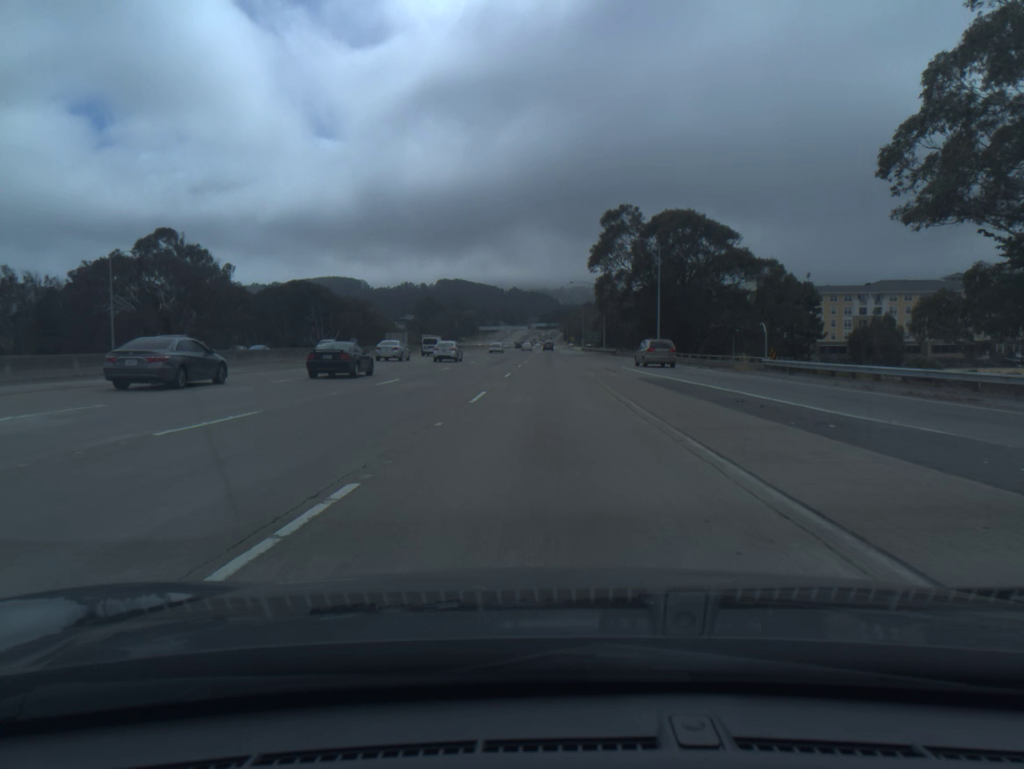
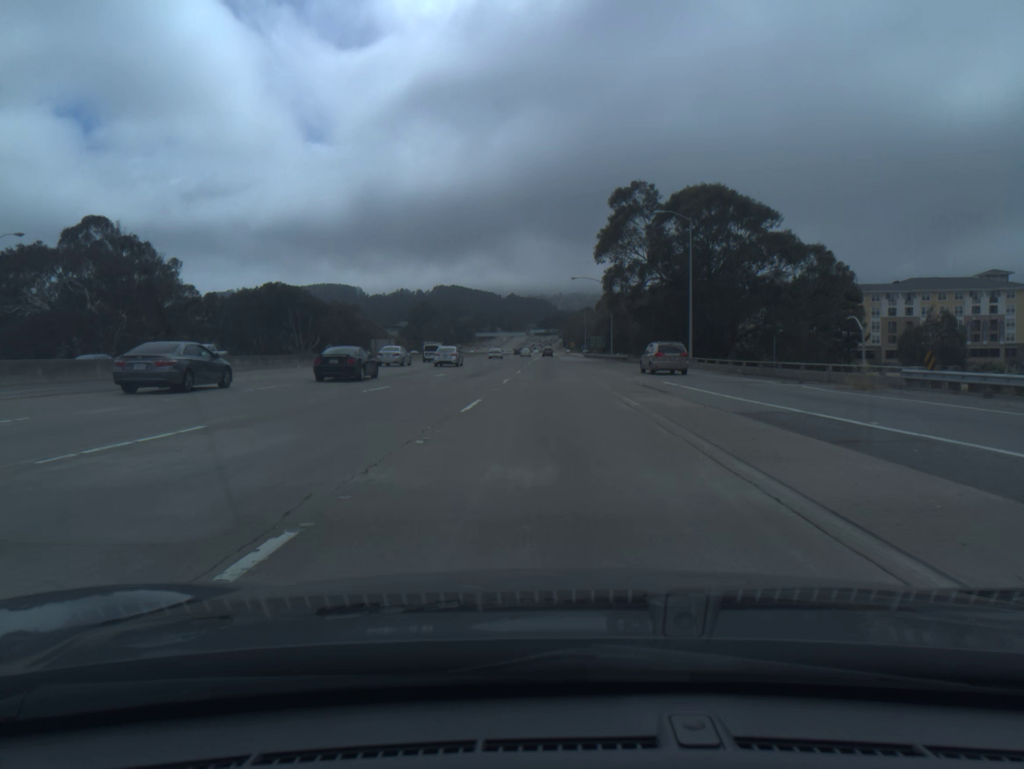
(0.0, +16.8) m; 0°
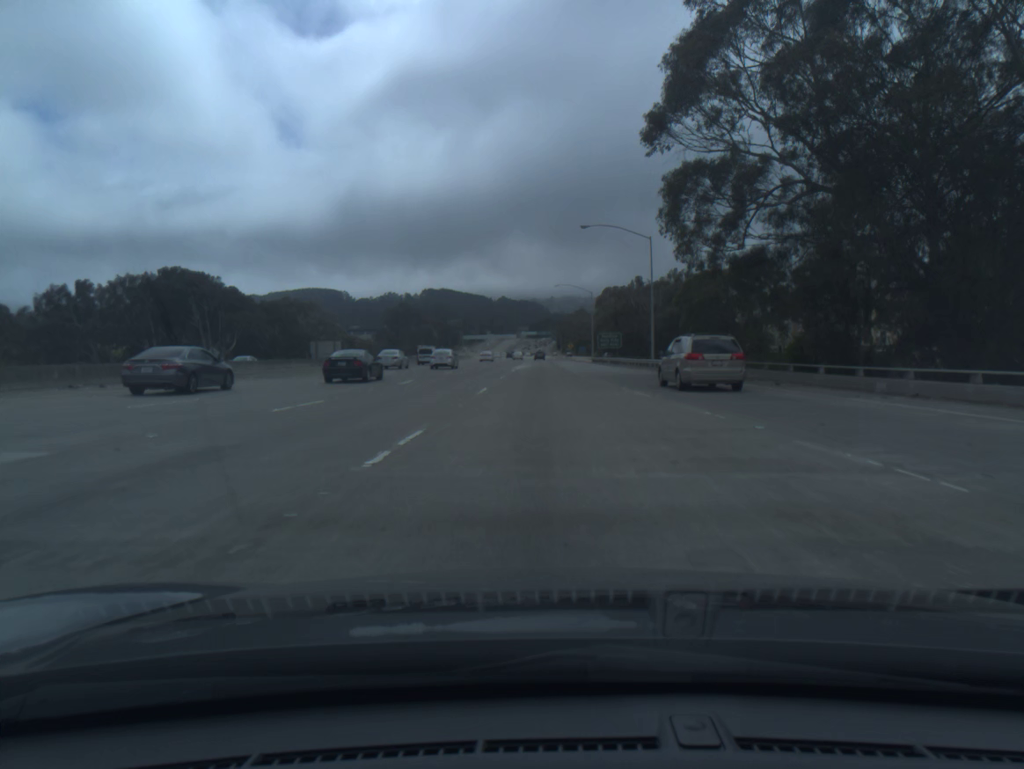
(+0.3, +51.0) m; 0°
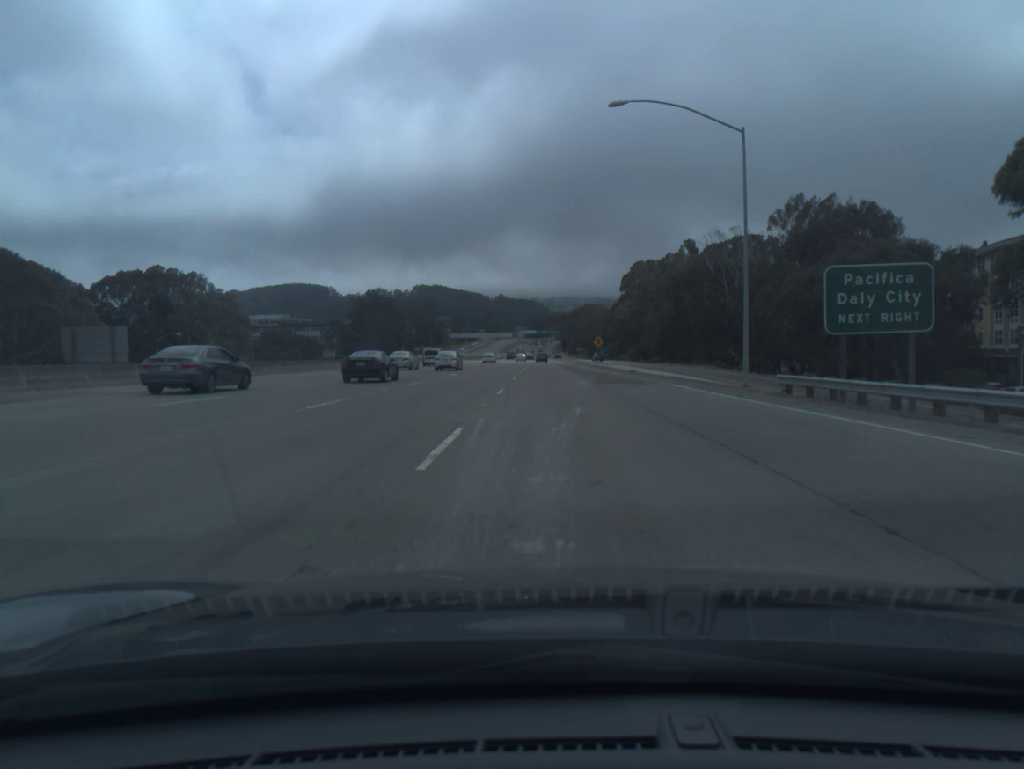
(-1.1, +87.1) m; 0°
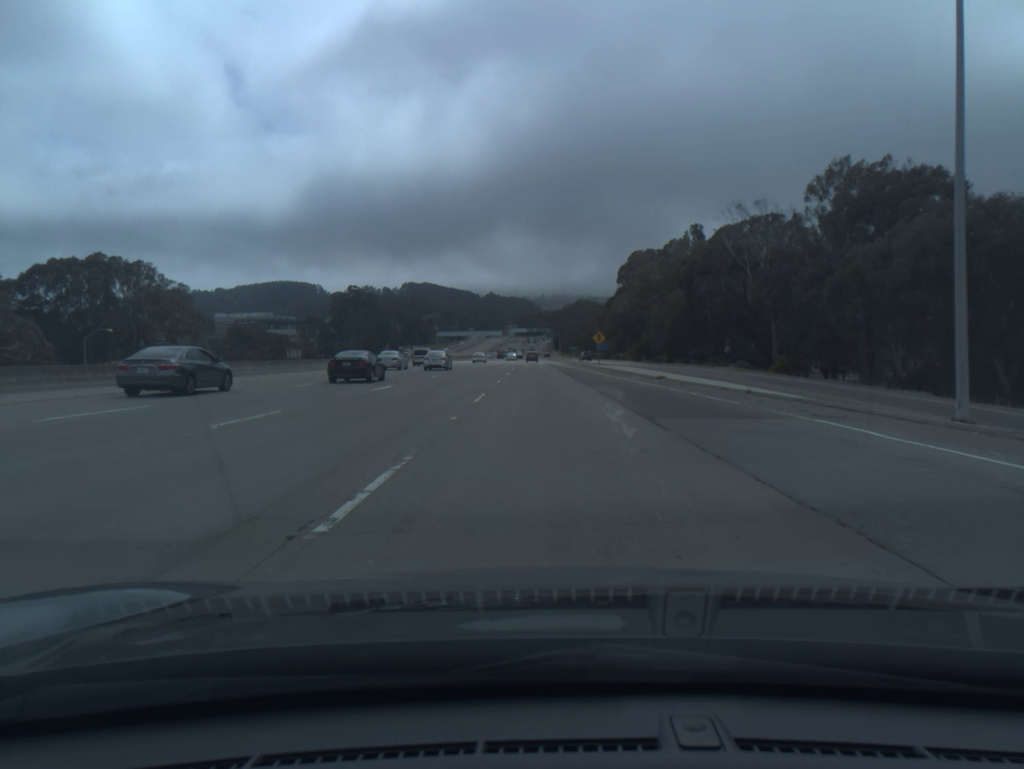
(+0.1, +17.8) m; +1°
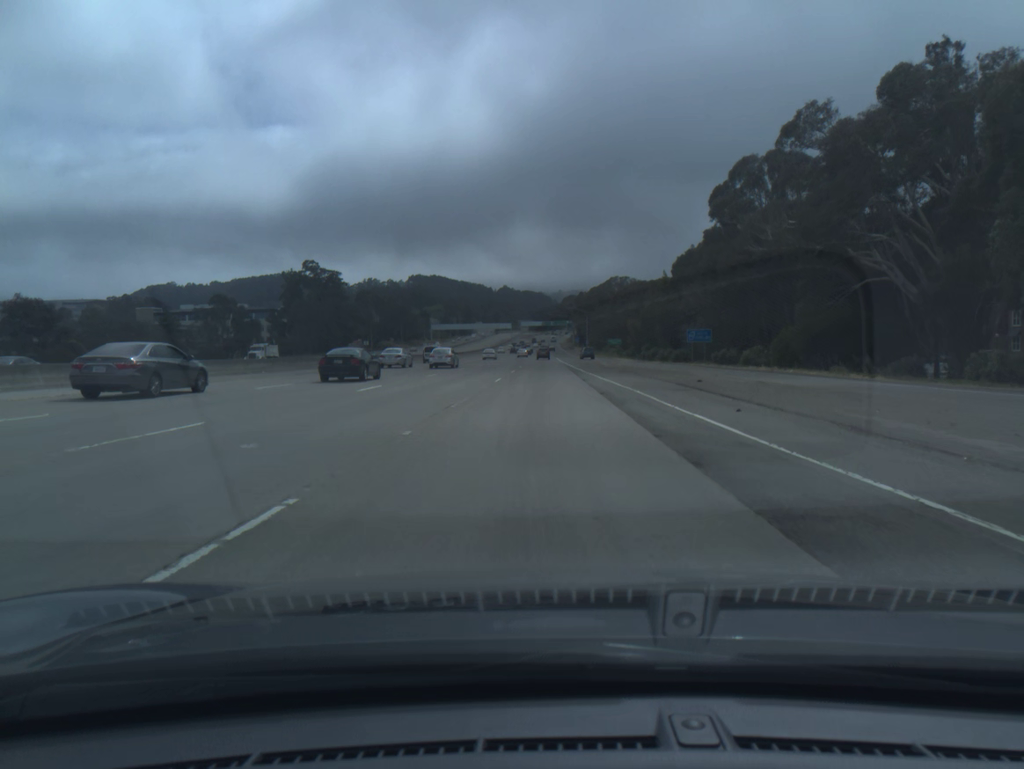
(-0.7, +90.4) m; -1°
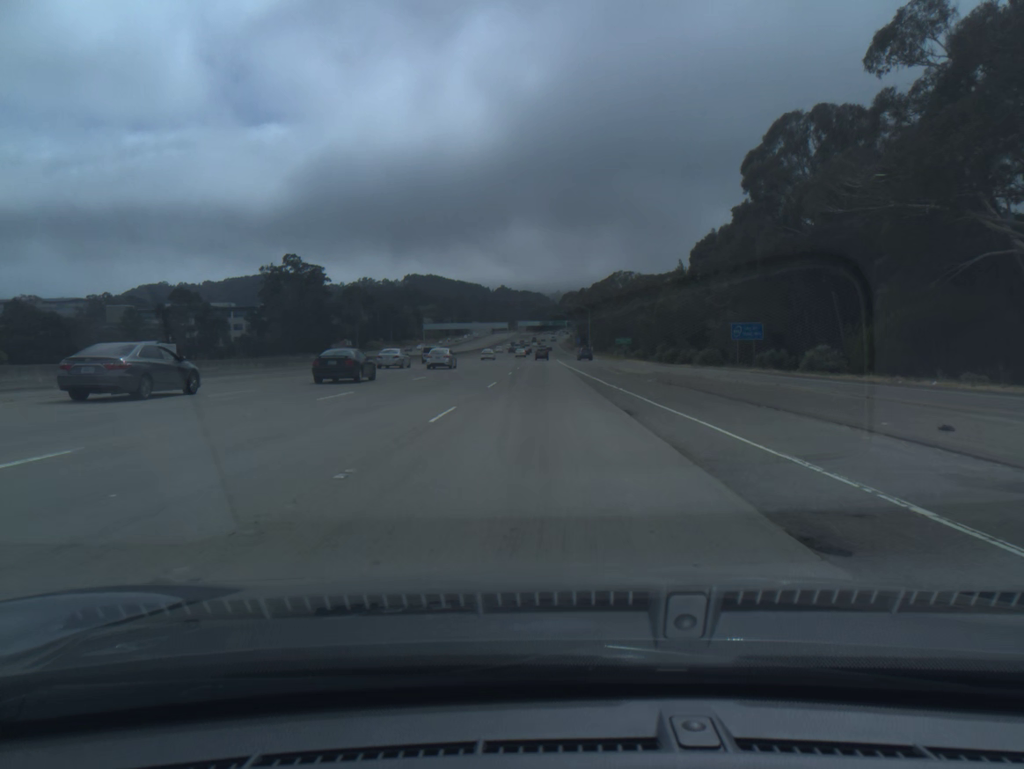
(0.0, +18.2) m; 0°
